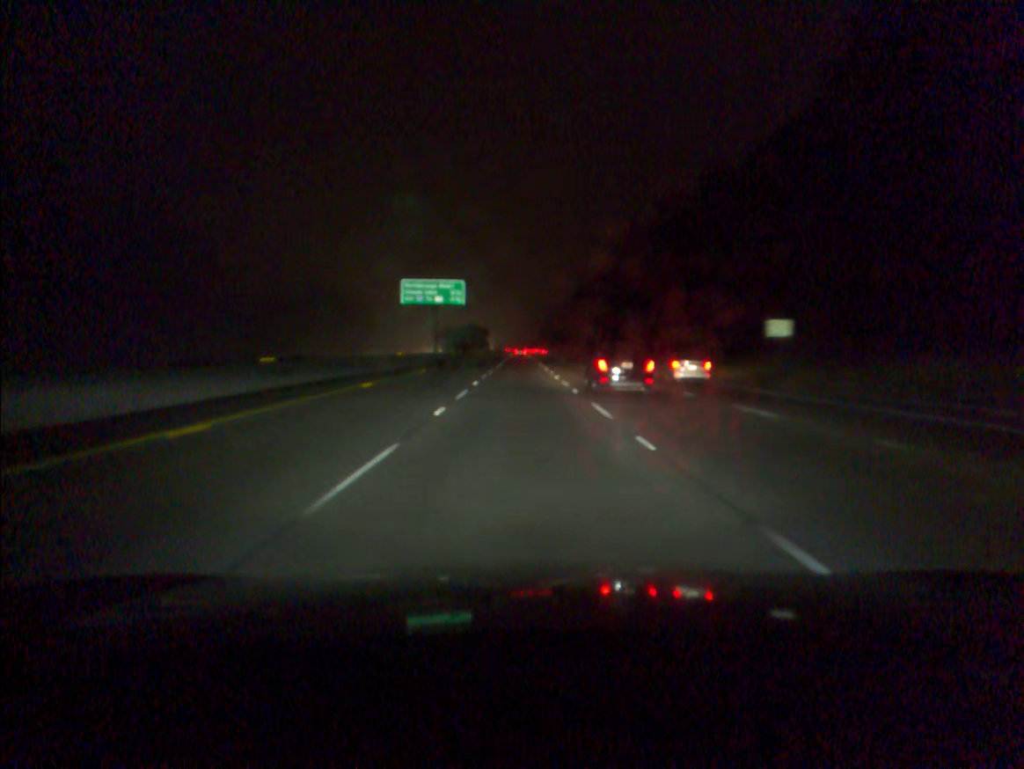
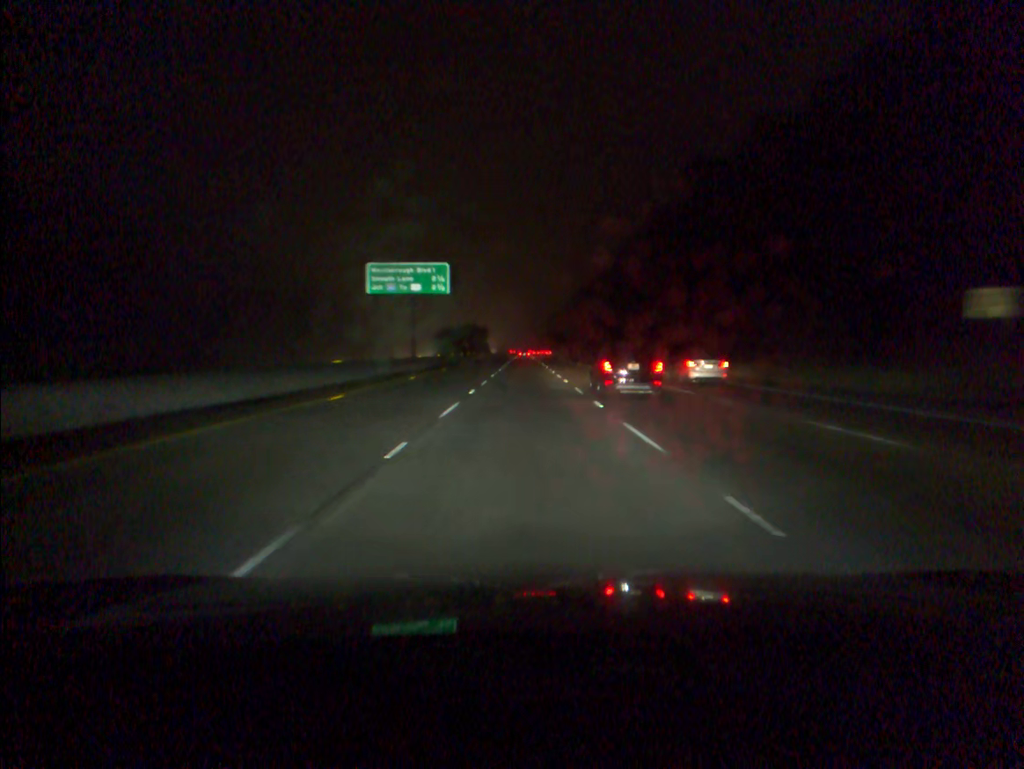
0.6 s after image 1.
(0.0, +19.7) m; 0°
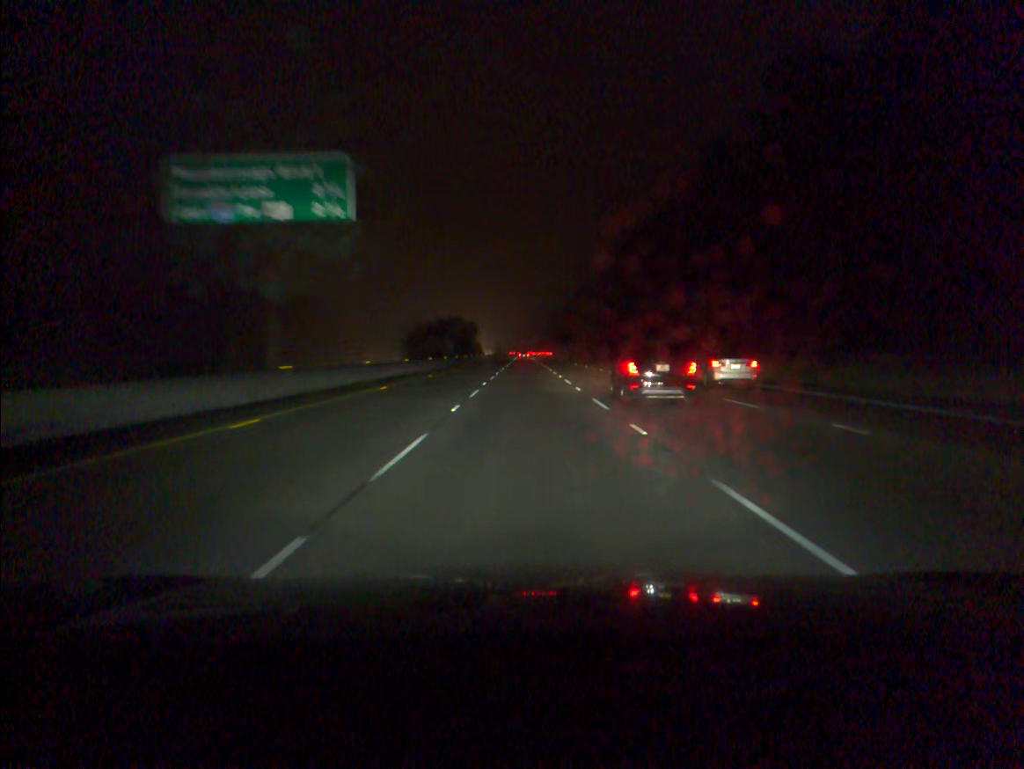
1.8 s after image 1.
(0.0, +36.6) m; 0°
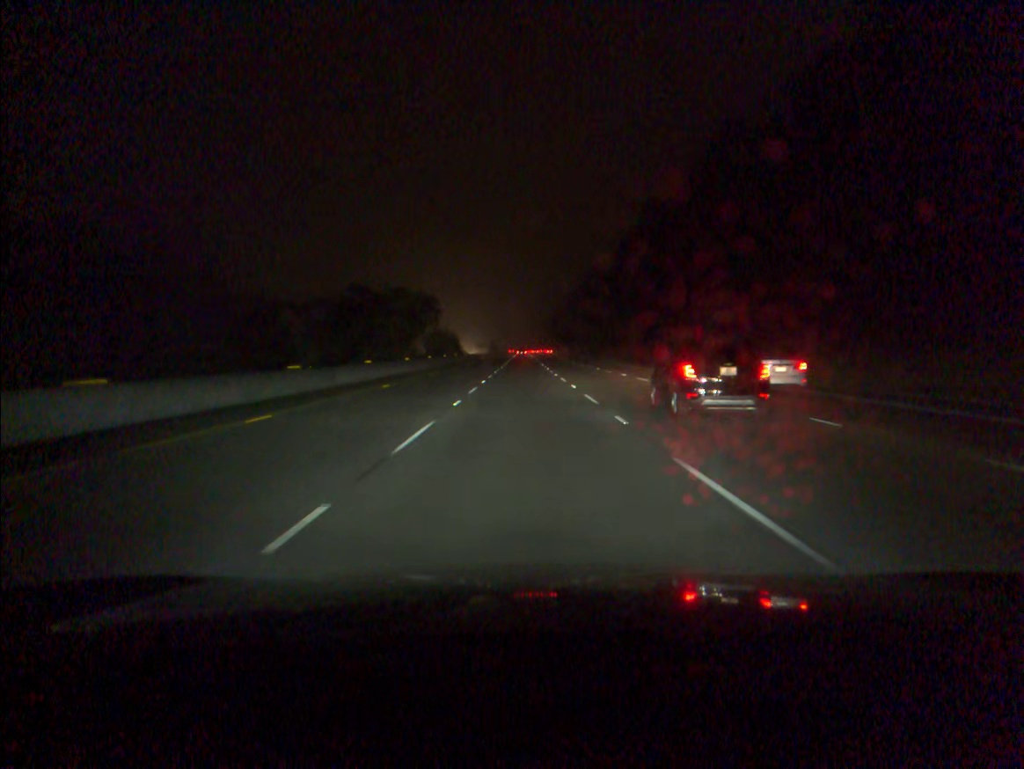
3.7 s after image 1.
(+0.1, +56.9) m; 0°
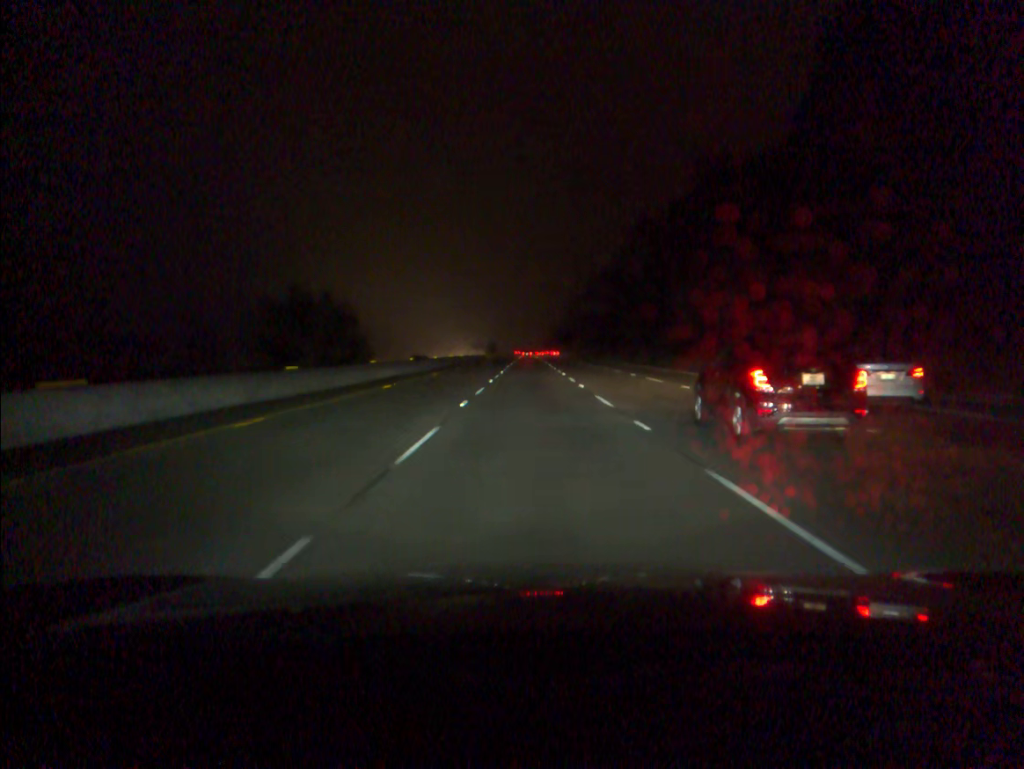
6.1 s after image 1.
(-0.2, +74.1) m; 0°
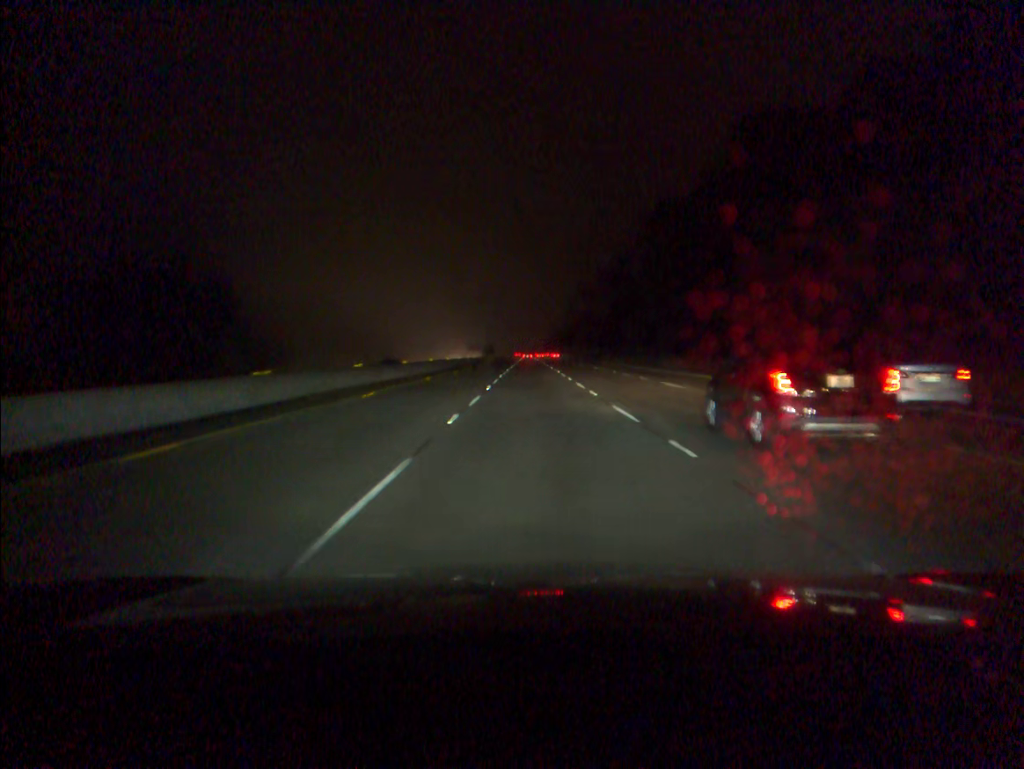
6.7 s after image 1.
(0.0, +18.6) m; 0°
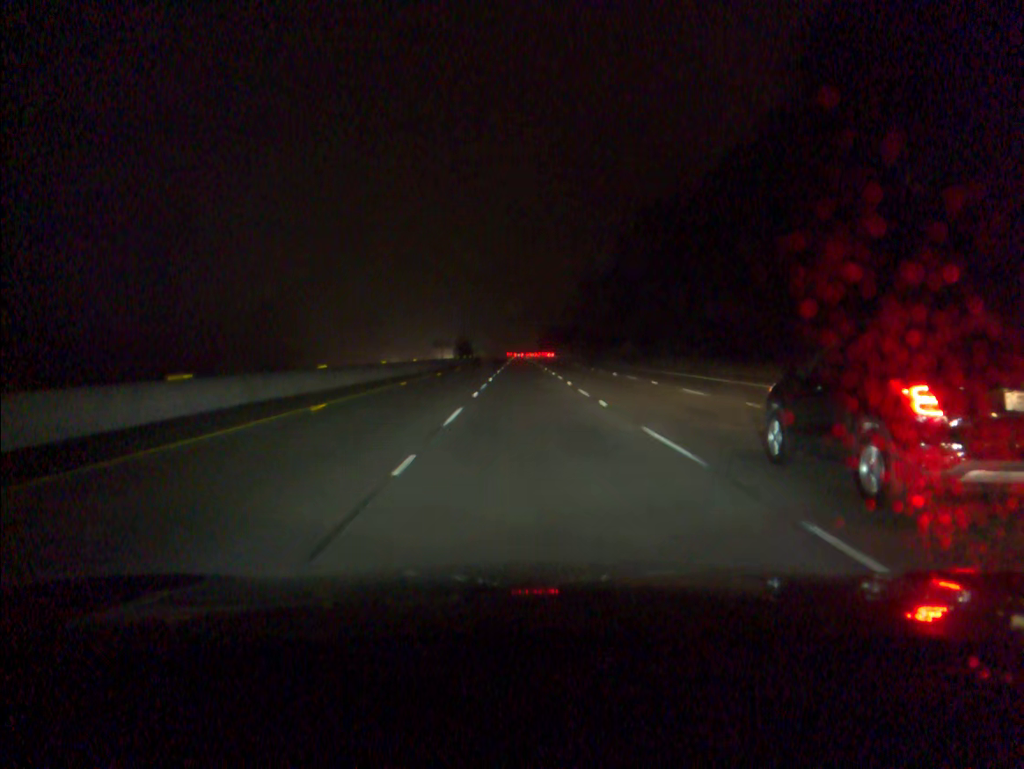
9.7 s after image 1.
(+0.3, +93.3) m; +1°
